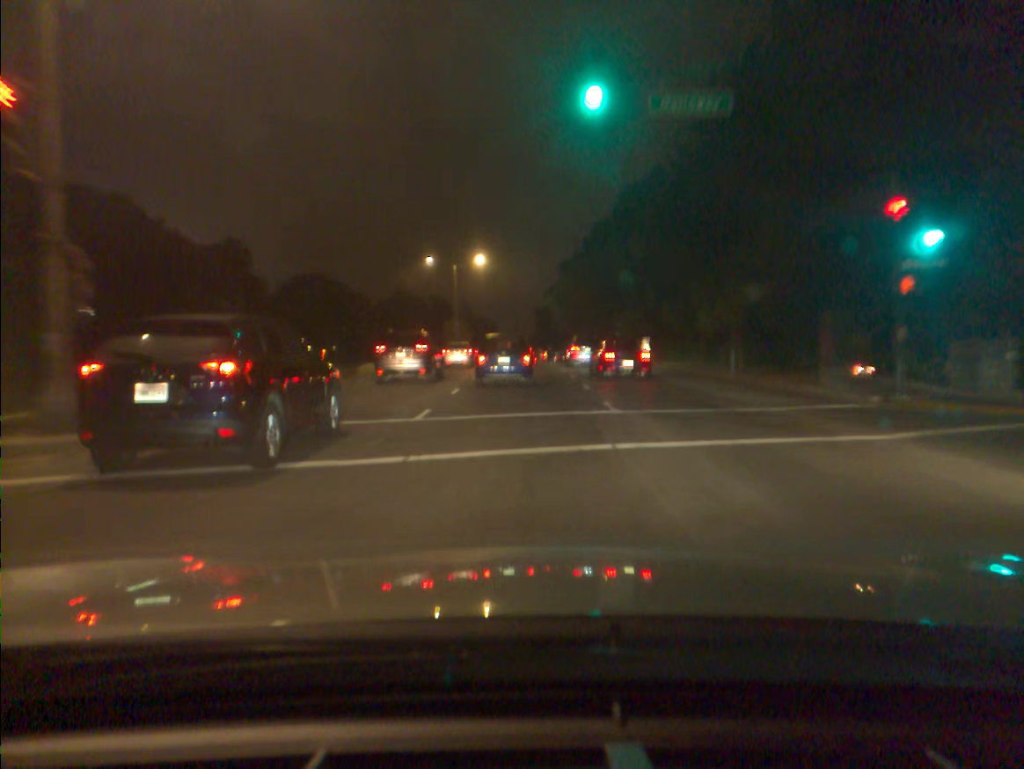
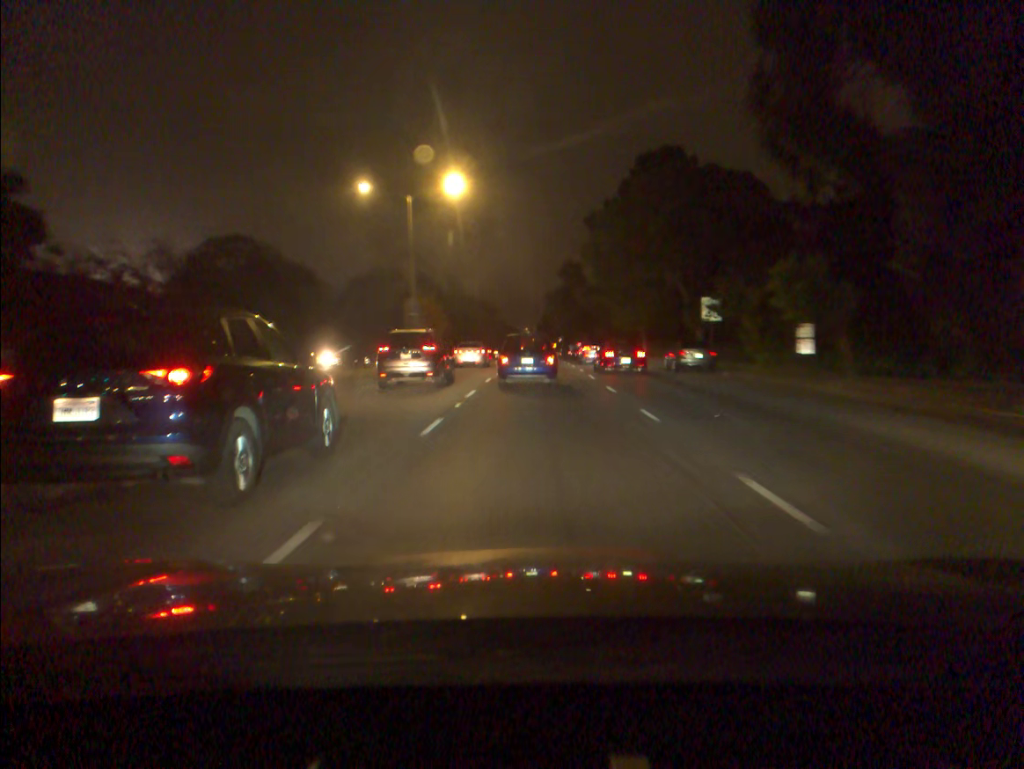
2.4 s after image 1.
(-0.2, +30.2) m; 0°
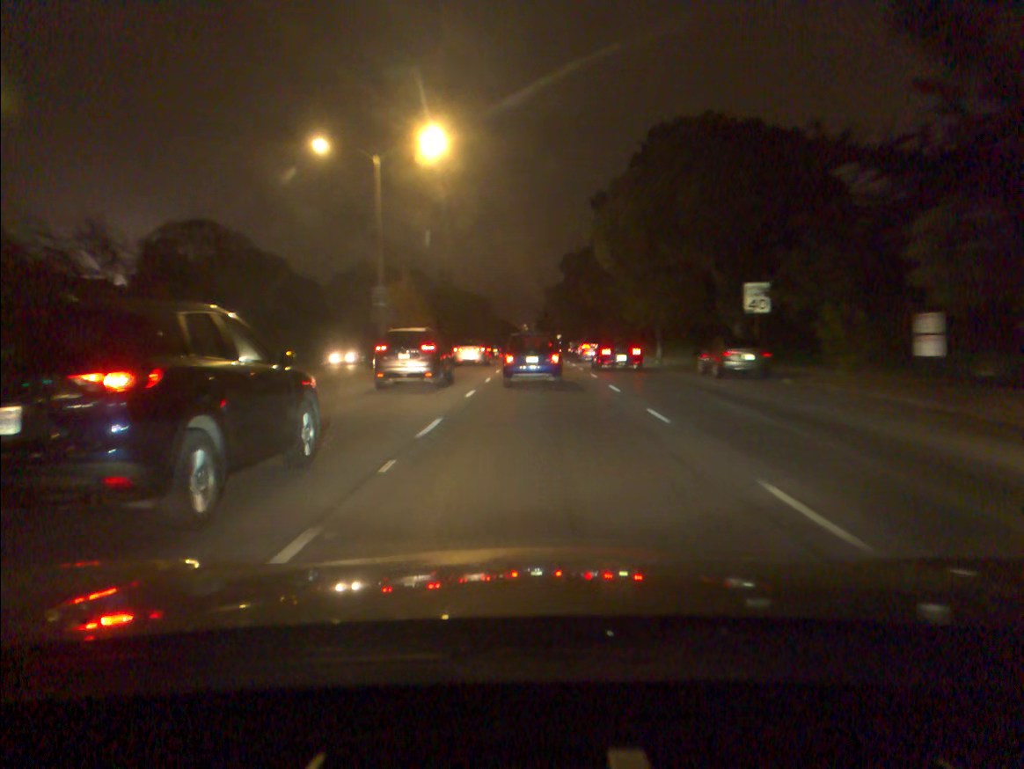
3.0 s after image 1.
(0.0, +8.0) m; 0°
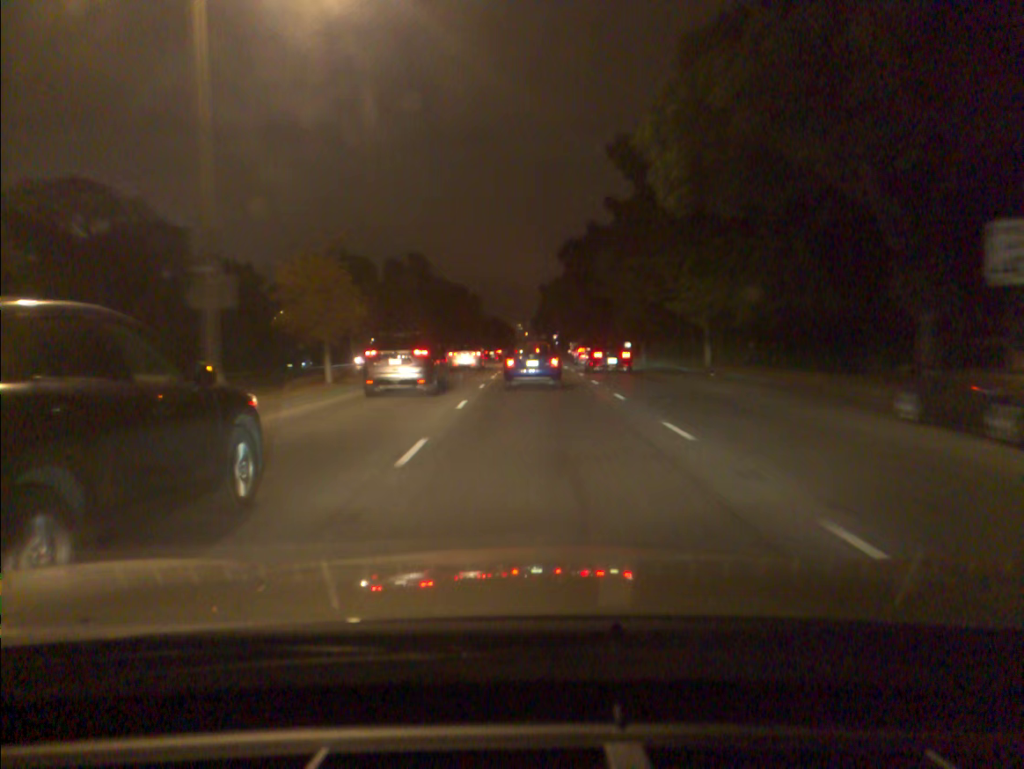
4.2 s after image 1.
(+0.1, +16.2) m; 0°
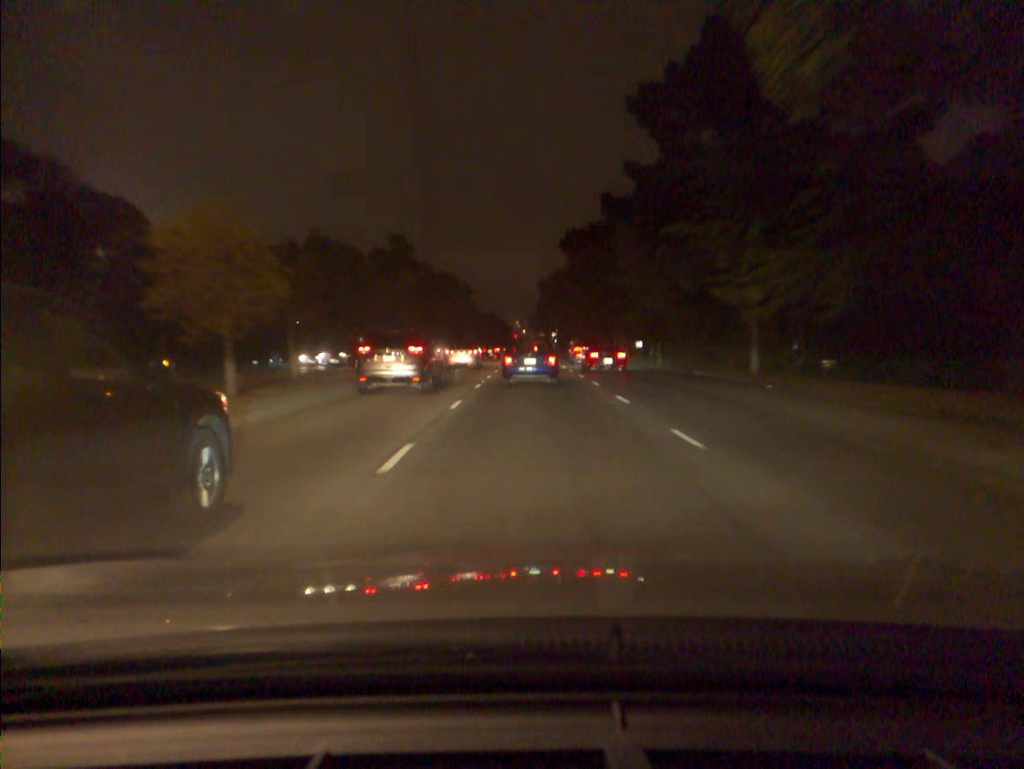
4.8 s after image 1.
(0.0, +8.3) m; 0°
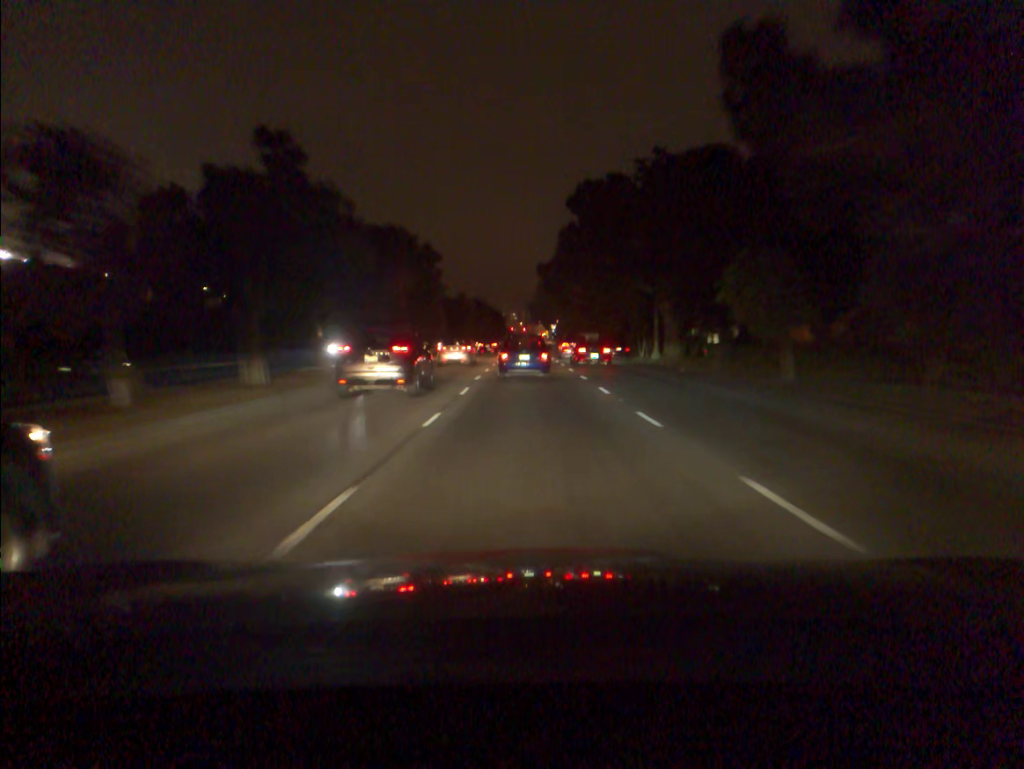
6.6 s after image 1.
(+0.1, +25.4) m; 0°
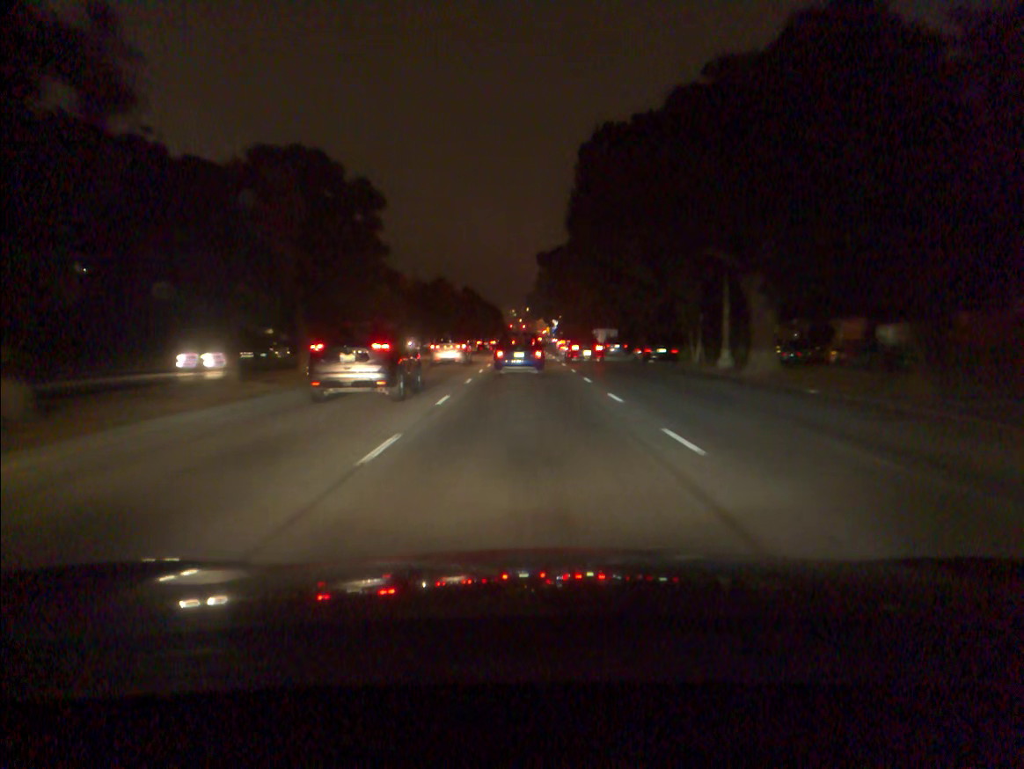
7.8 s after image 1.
(0.0, +17.9) m; 0°
